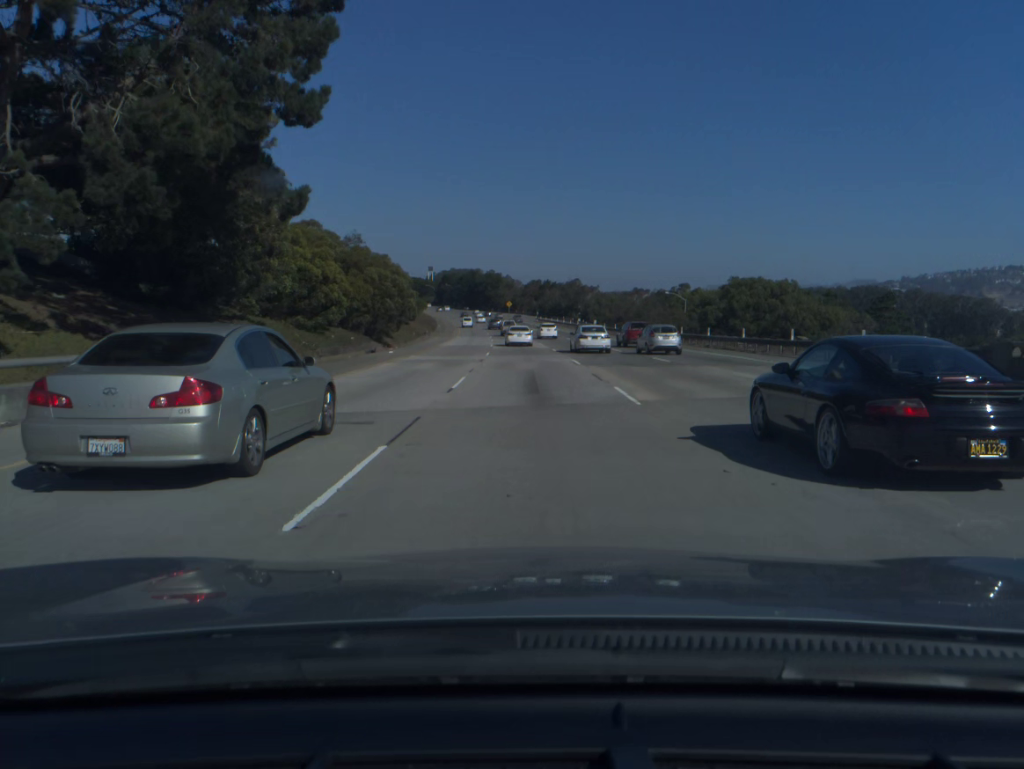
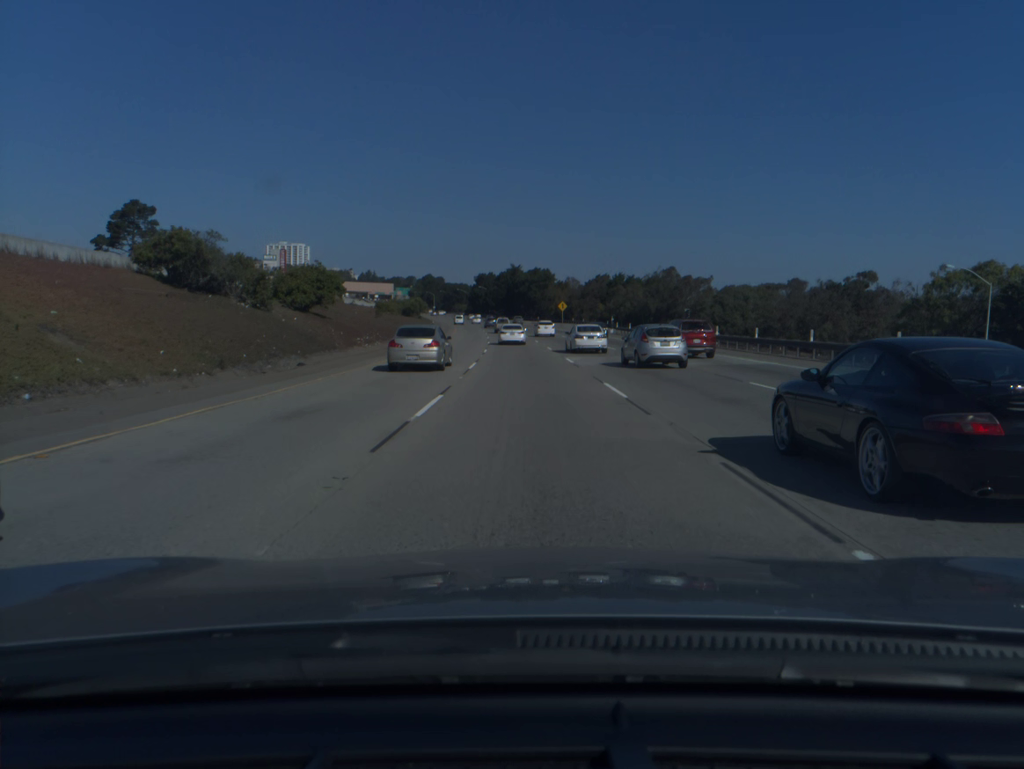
(-2.5, +86.0) m; -4°
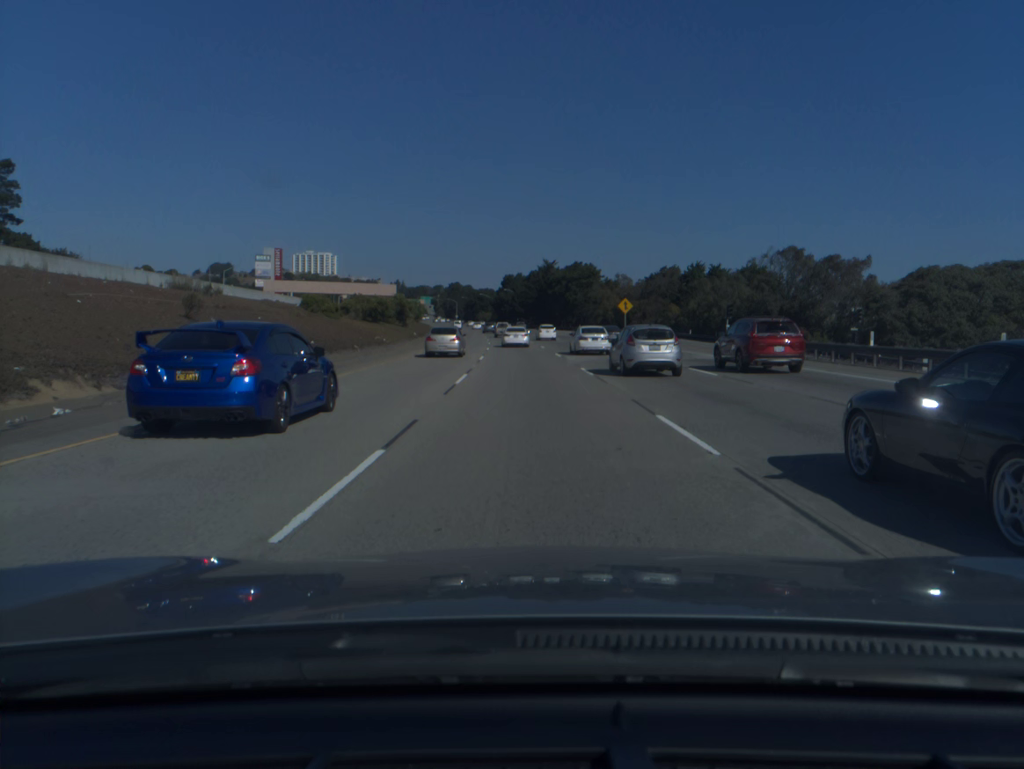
(-1.1, +50.8) m; -2°
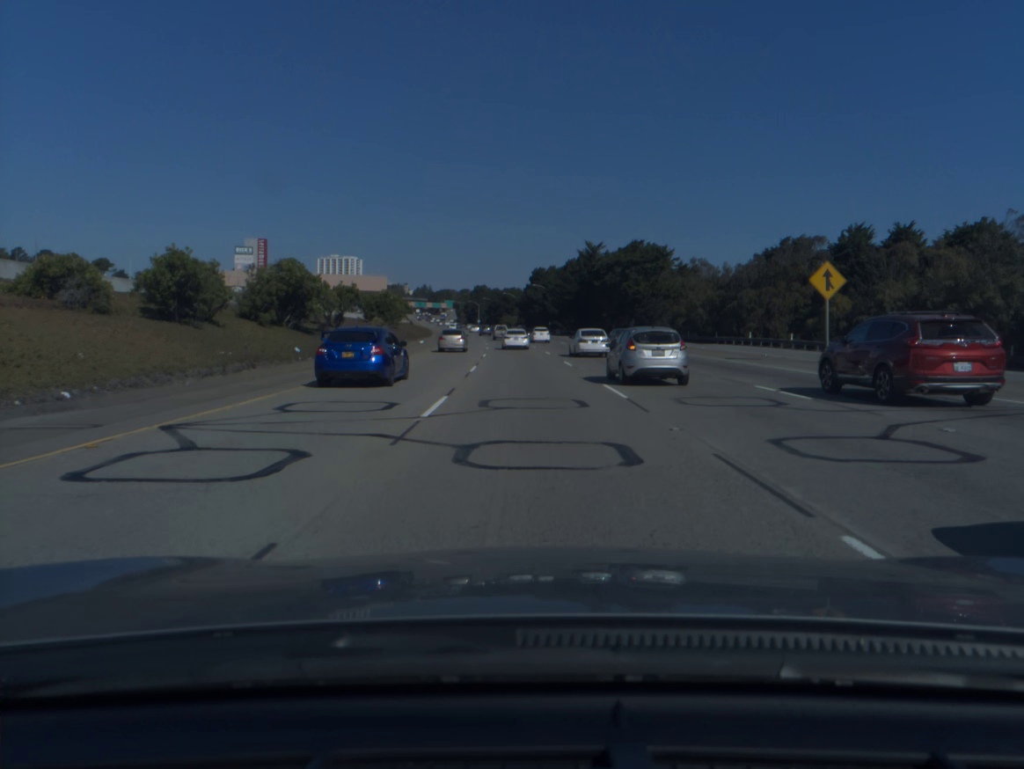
(-1.1, +50.8) m; -2°
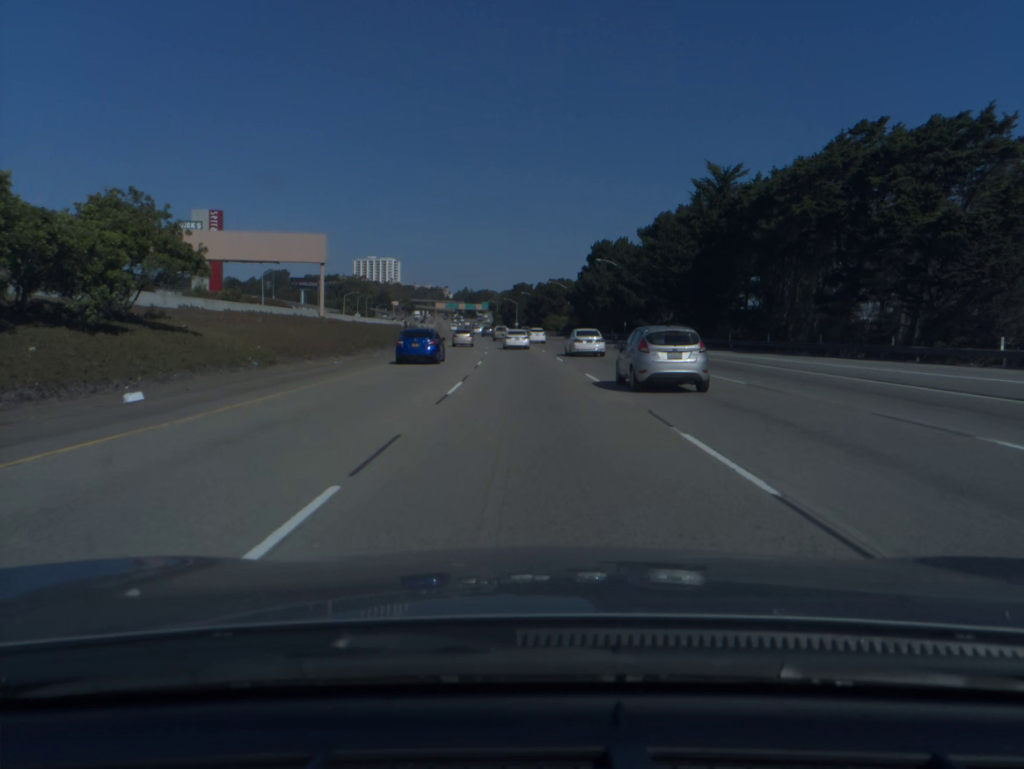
(-2.0, +68.0) m; -3°
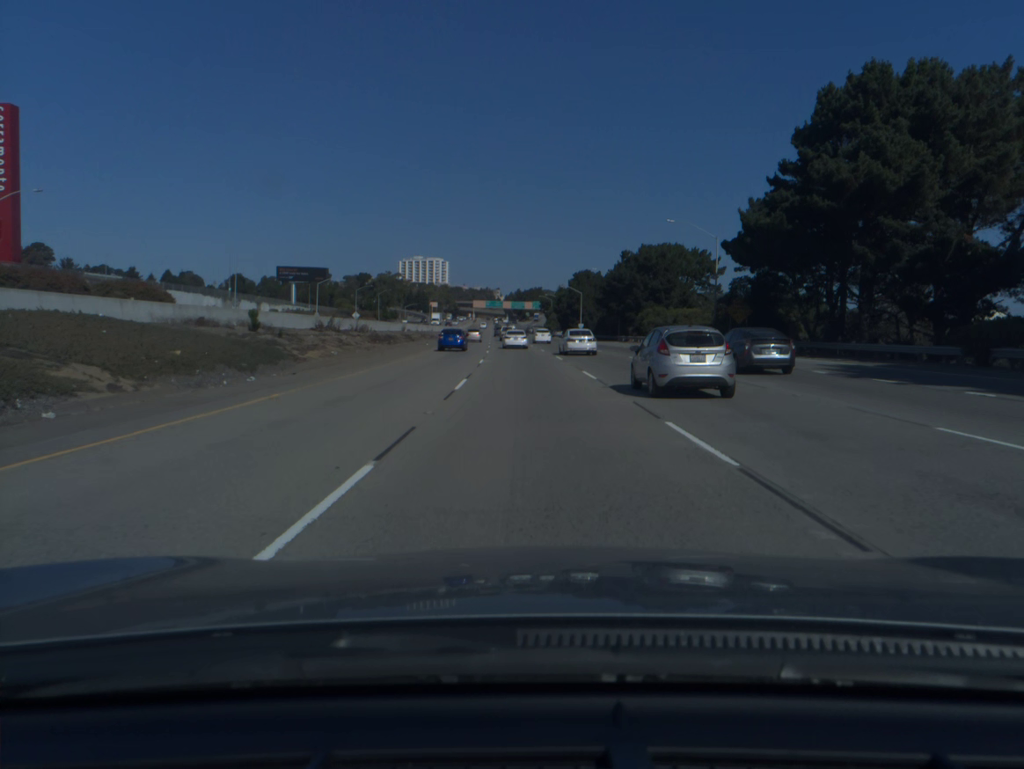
(-3.1, +85.8) m; -4°
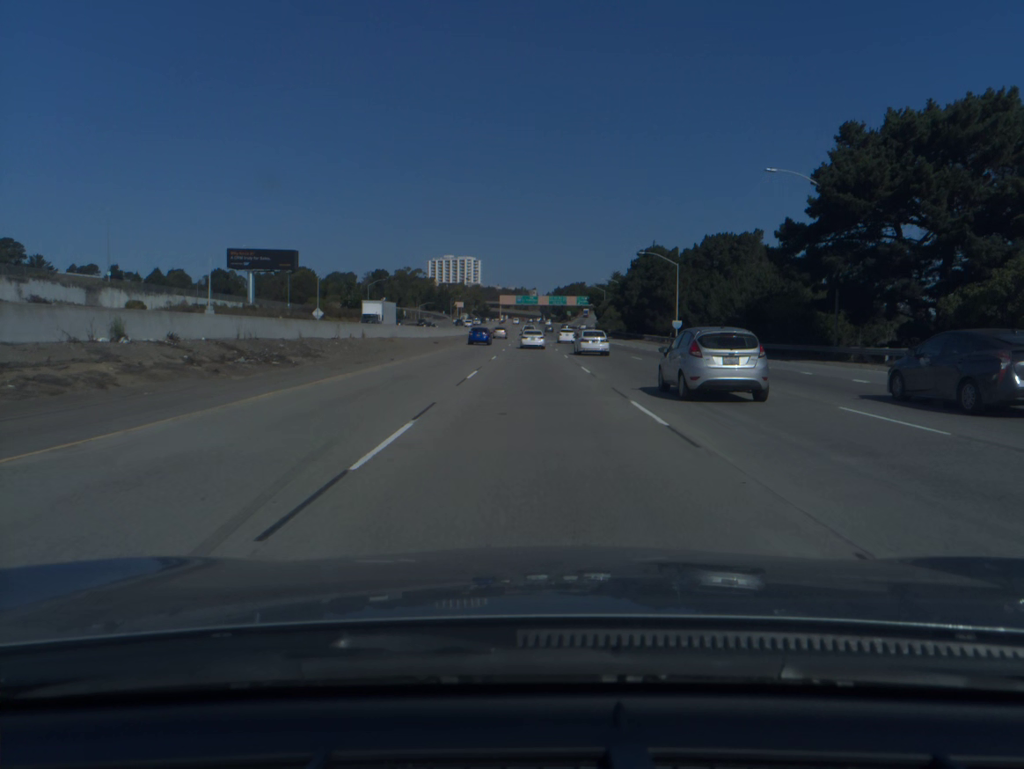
(-1.9, +69.5) m; -3°
